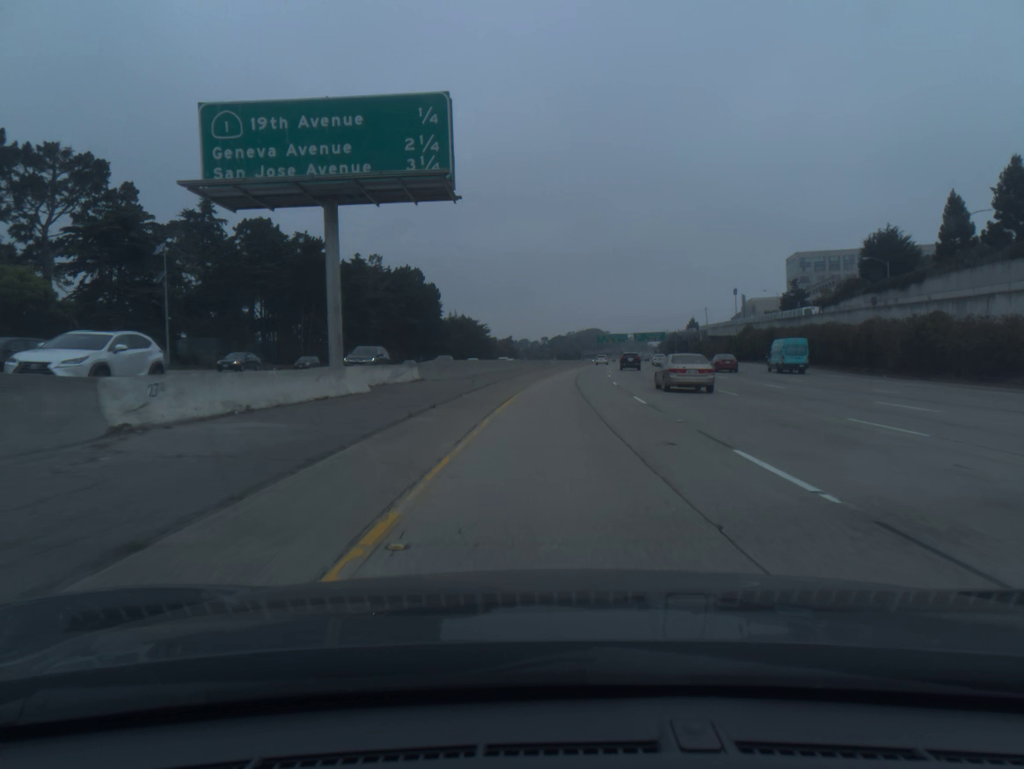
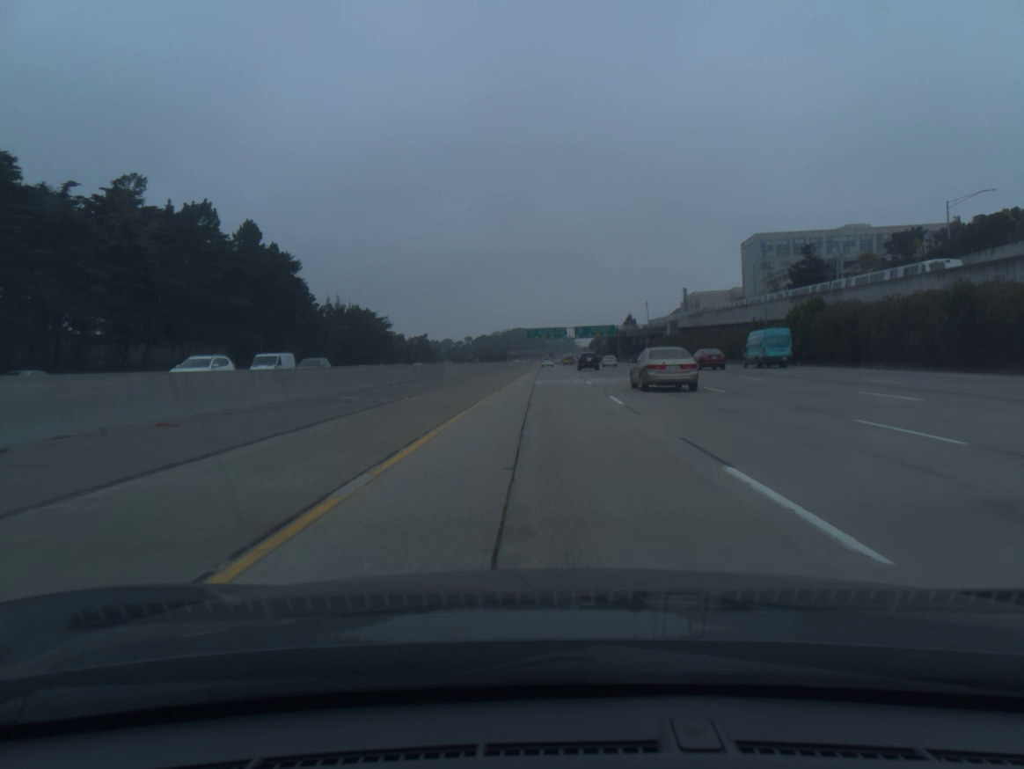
(+3.3, +60.6) m; +6°
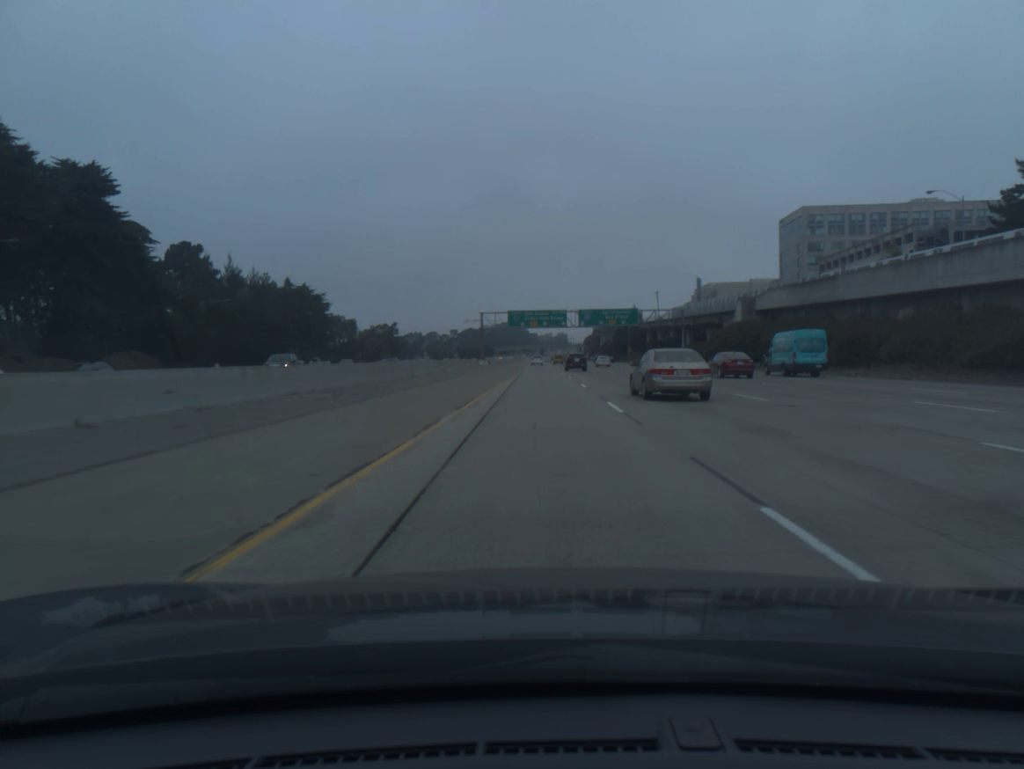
(+0.6, +60.8) m; +1°
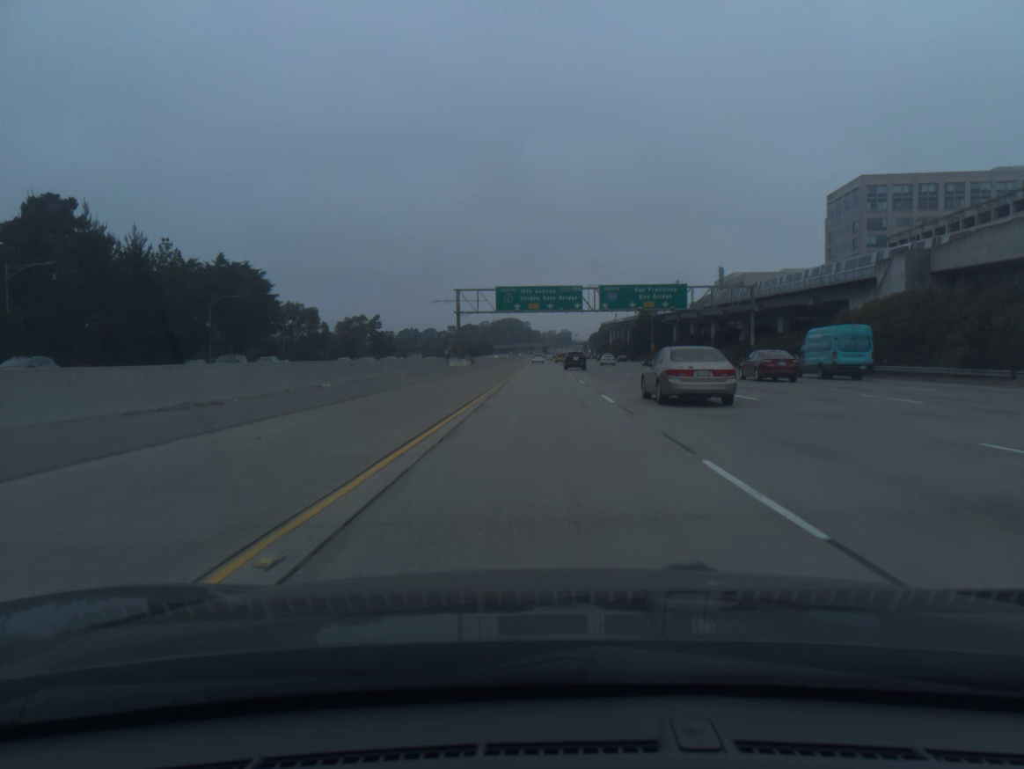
(-0.1, +40.5) m; 0°
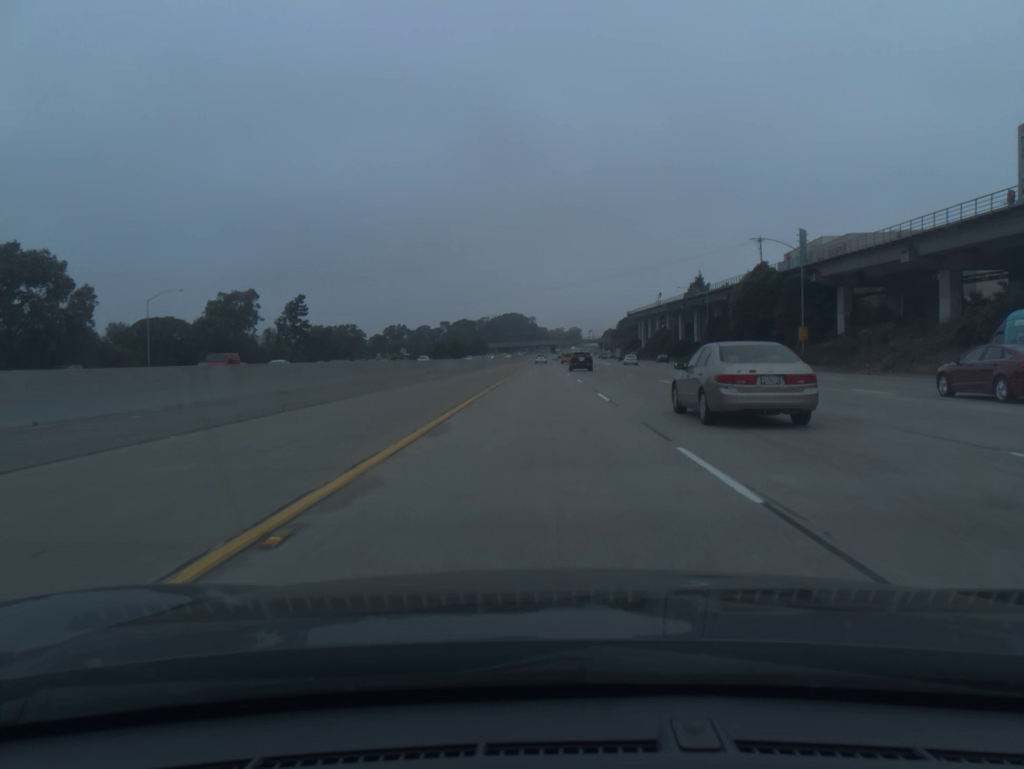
(-0.3, +101.2) m; 0°
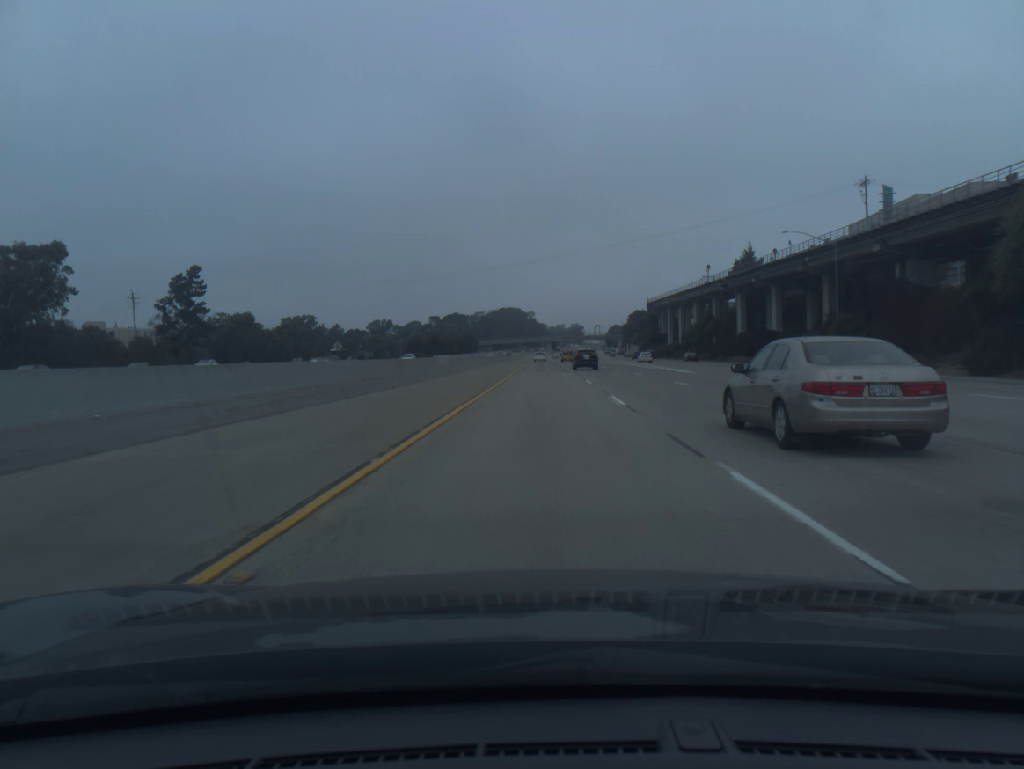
(-0.1, +60.4) m; 0°
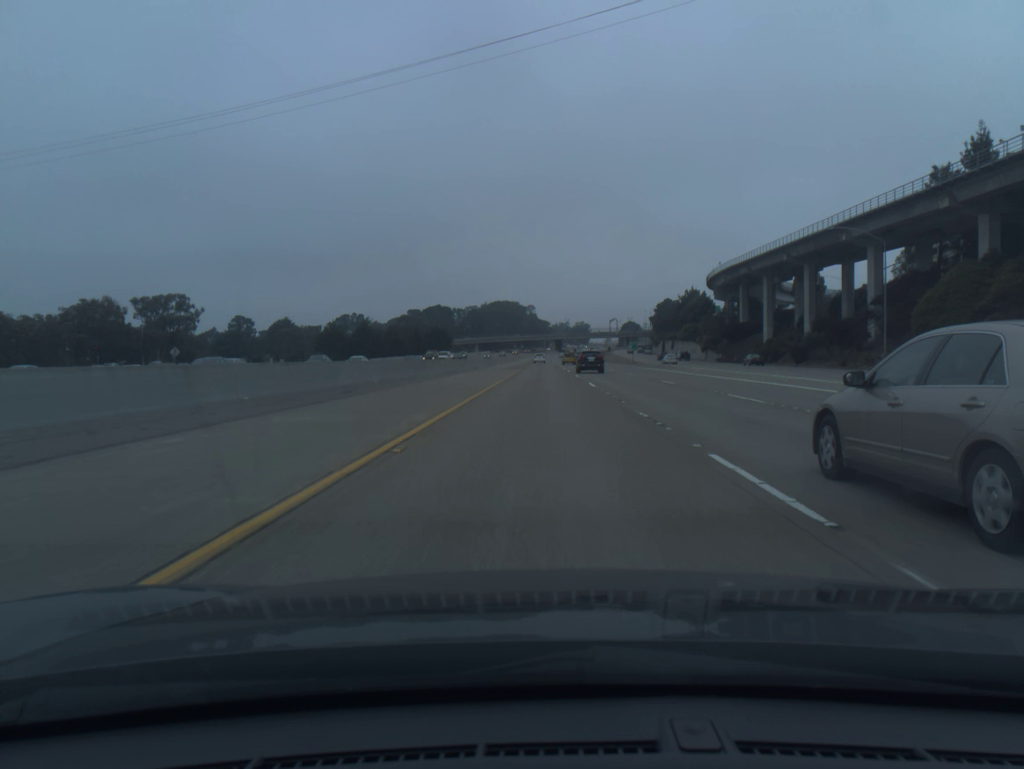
(+0.2, +100.5) m; 0°
